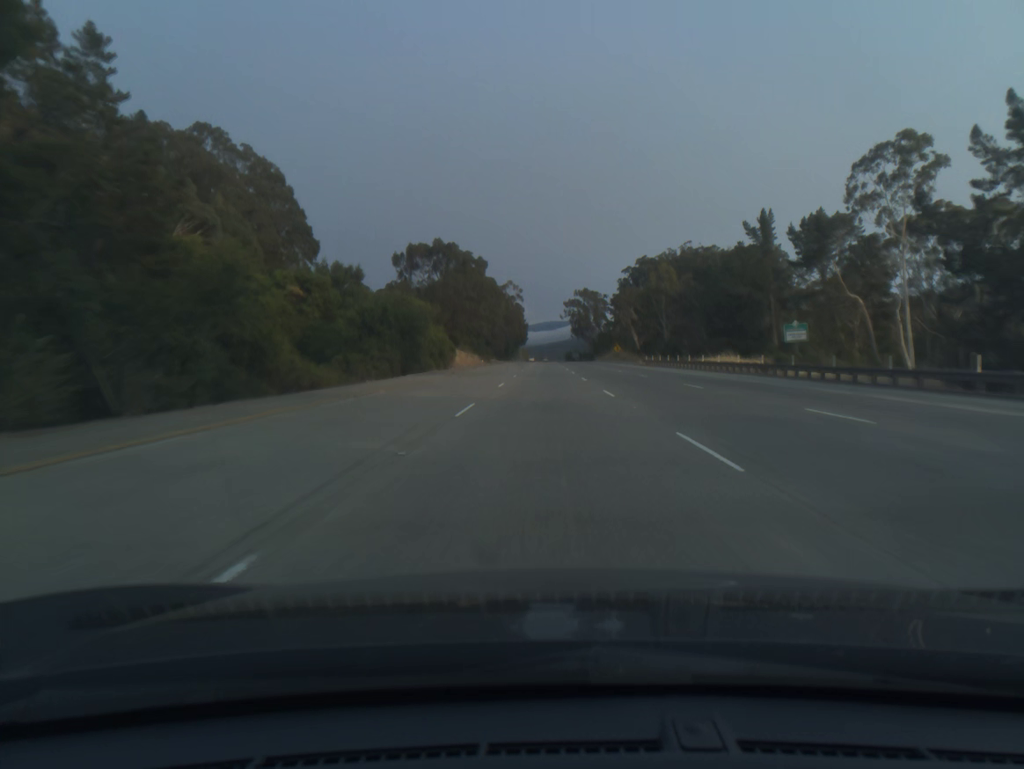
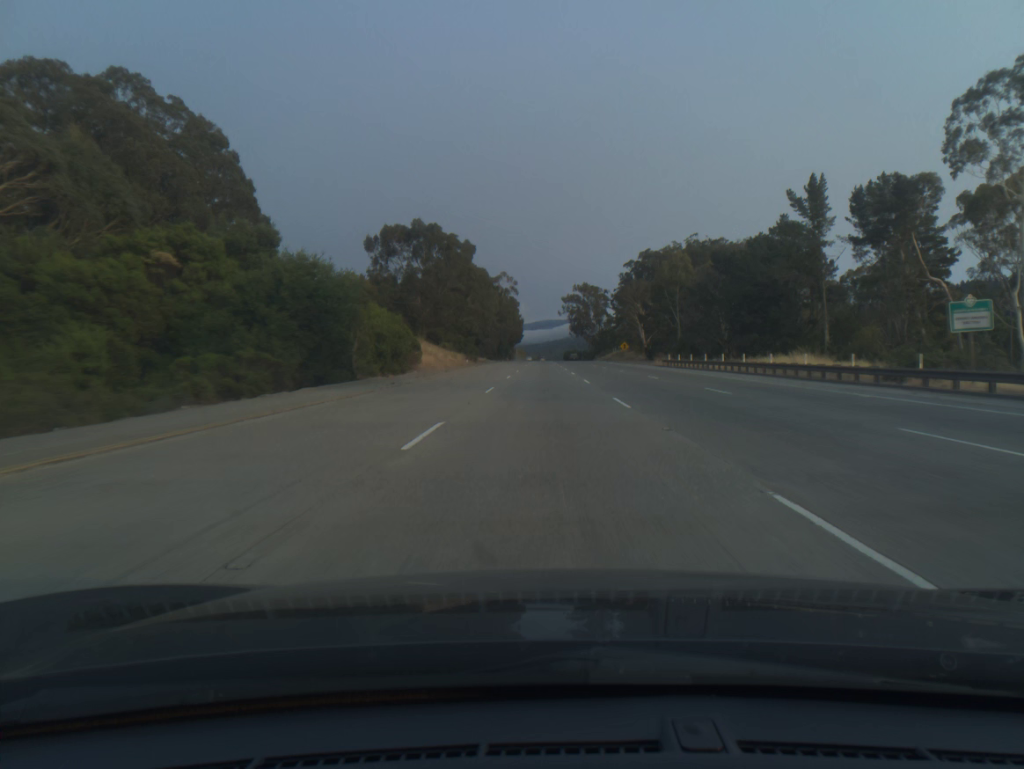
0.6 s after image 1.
(0.0, +19.7) m; 0°
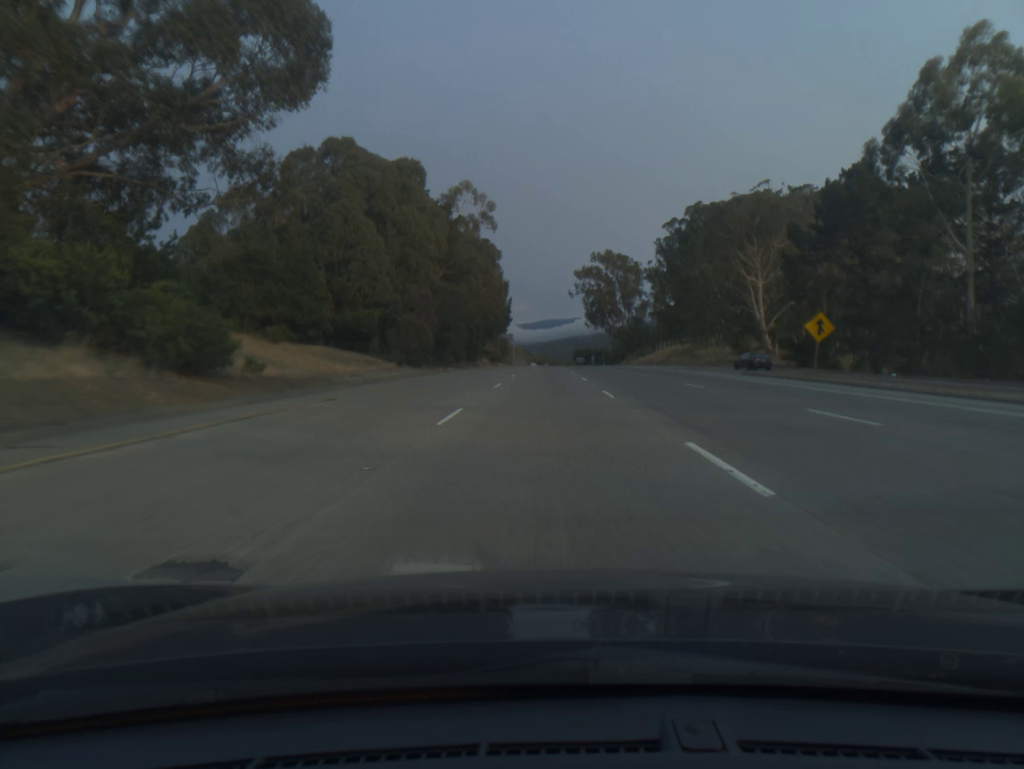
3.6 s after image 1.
(-0.1, +98.3) m; 0°
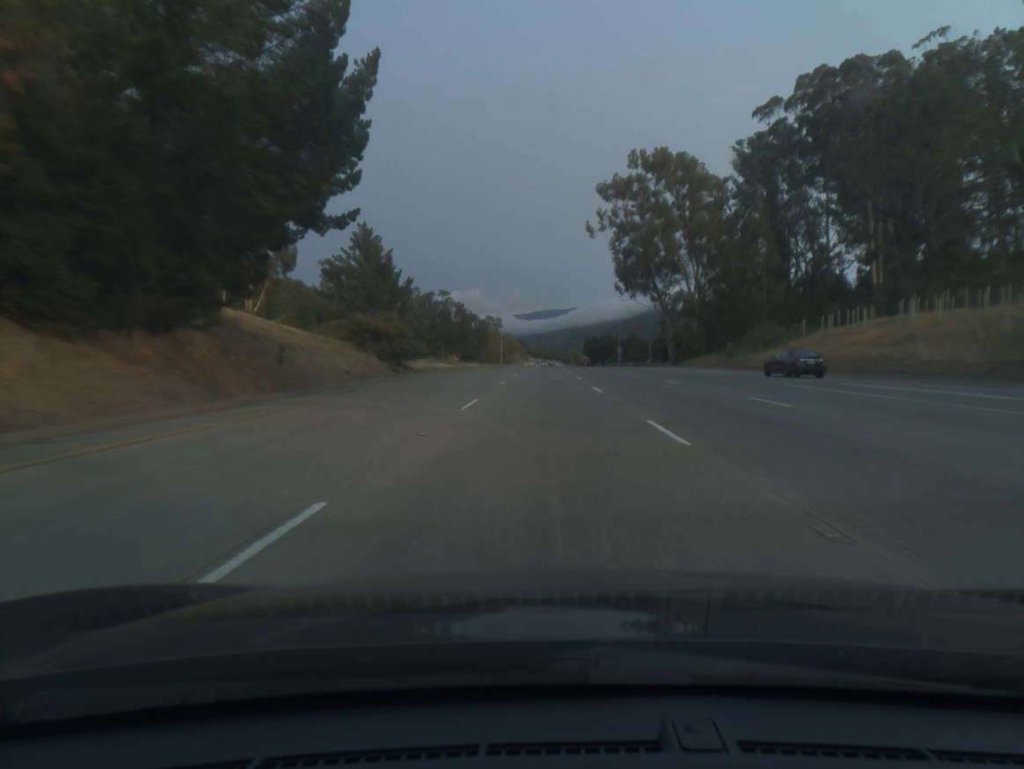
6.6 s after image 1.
(+0.2, +98.5) m; 0°
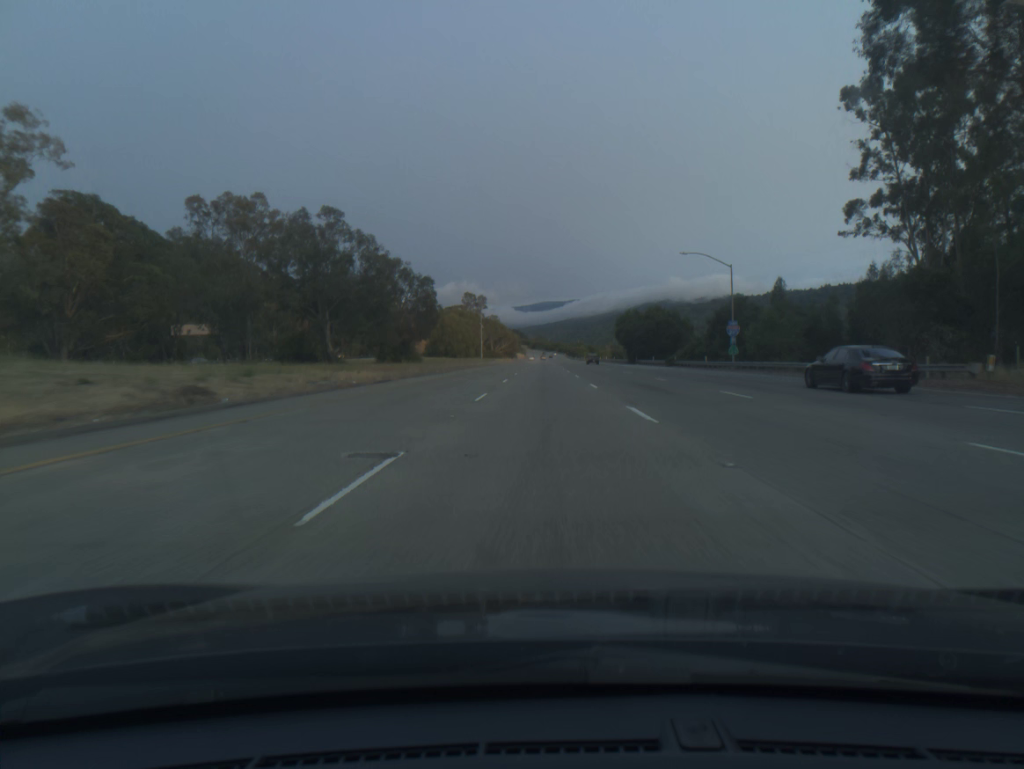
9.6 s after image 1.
(-0.1, +98.8) m; 0°
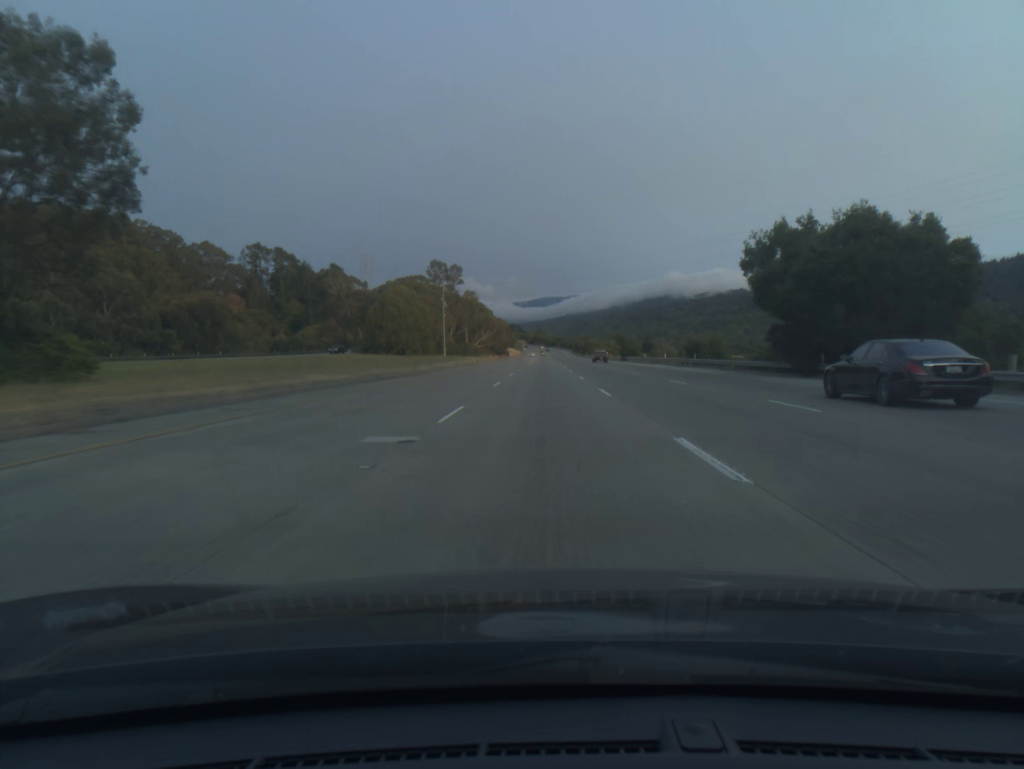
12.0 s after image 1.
(0.0, +79.3) m; 0°
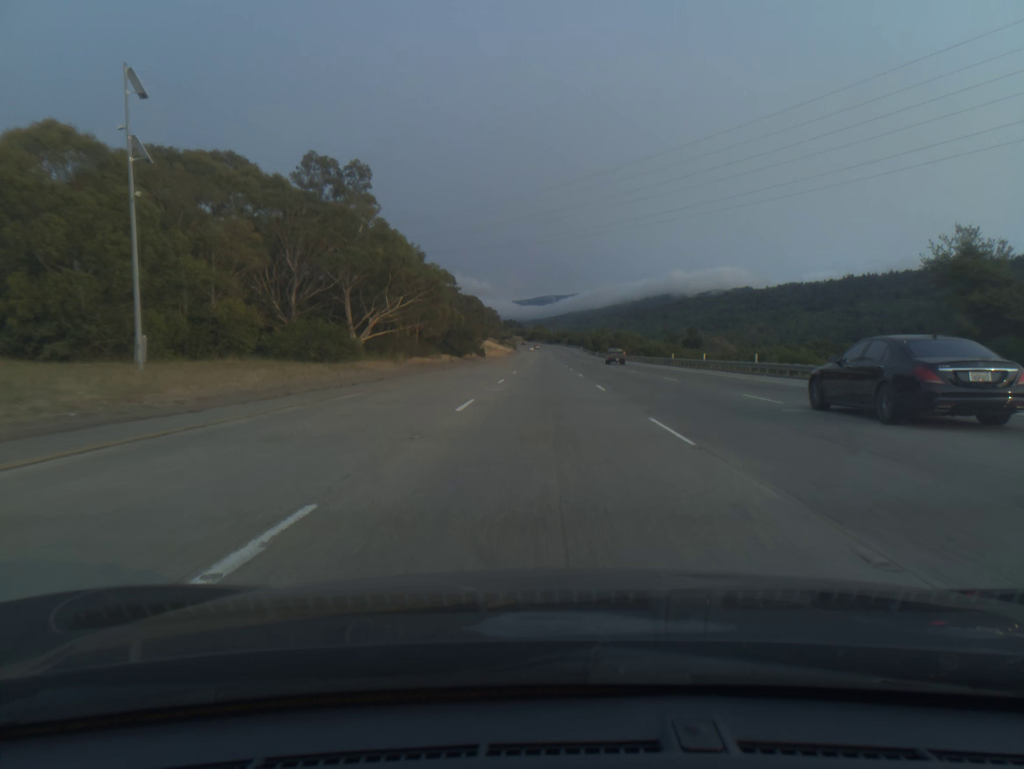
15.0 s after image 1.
(0.0, +99.3) m; 0°
